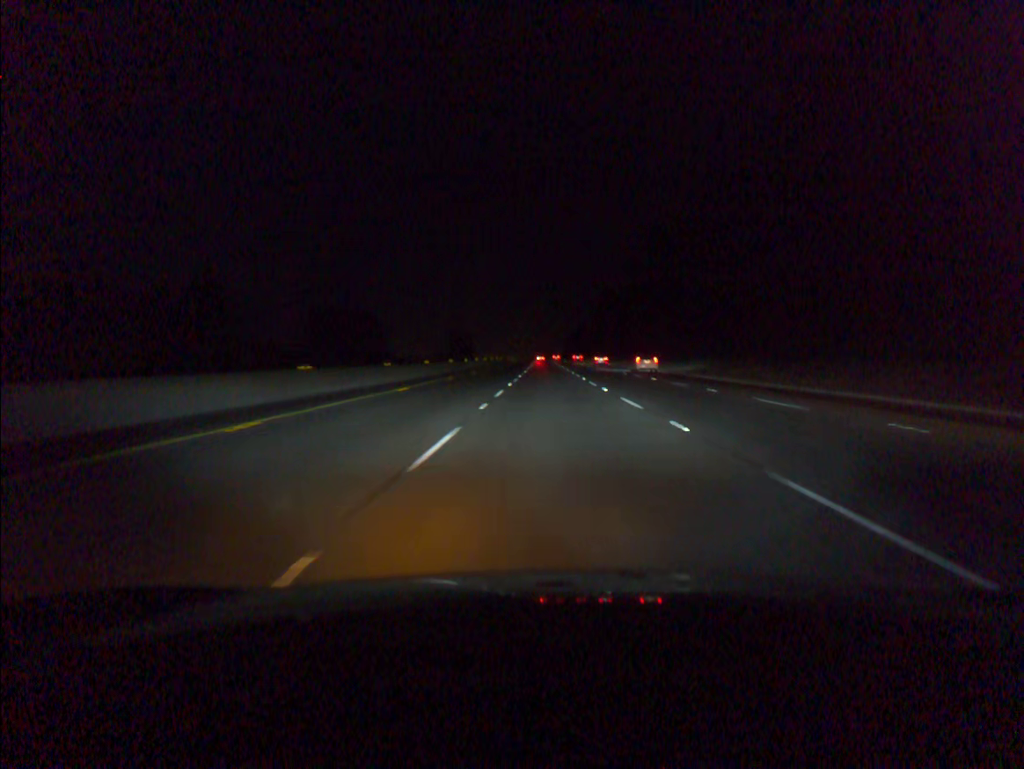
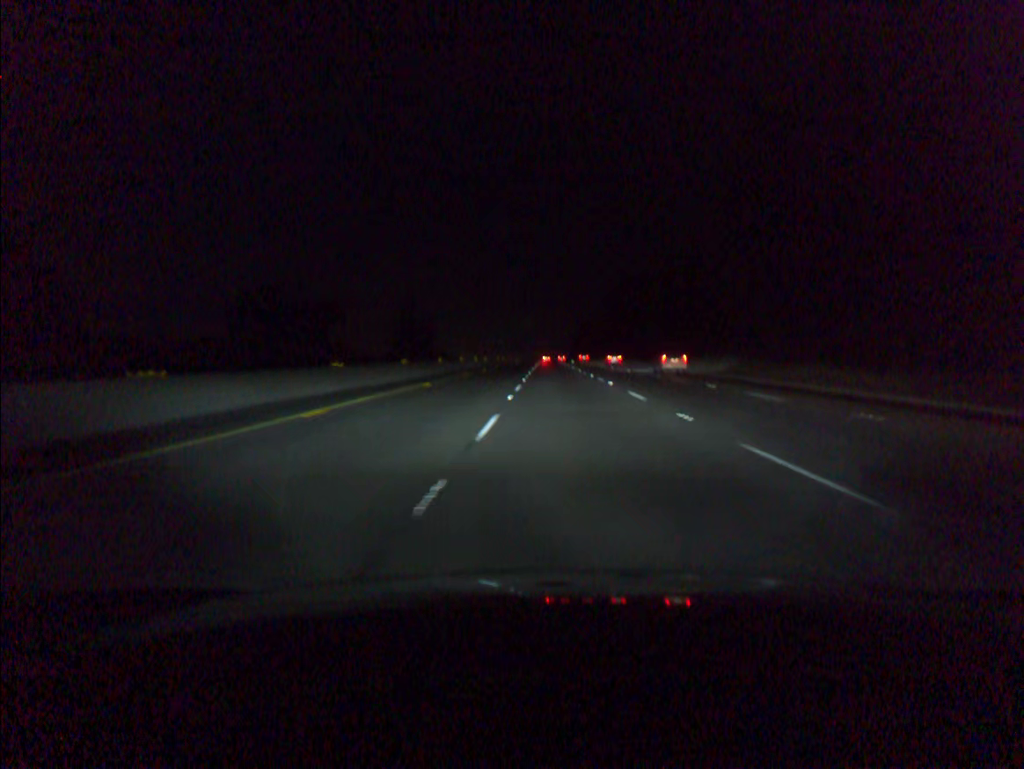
(-0.3, +55.8) m; 0°
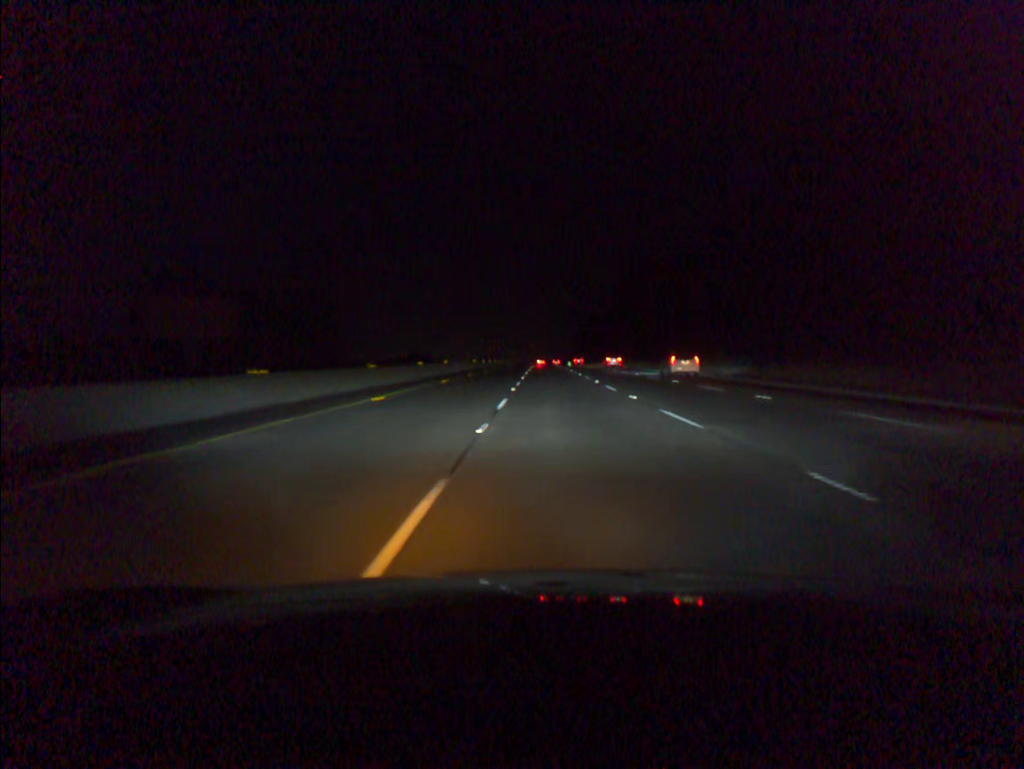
(+0.1, +37.2) m; 0°
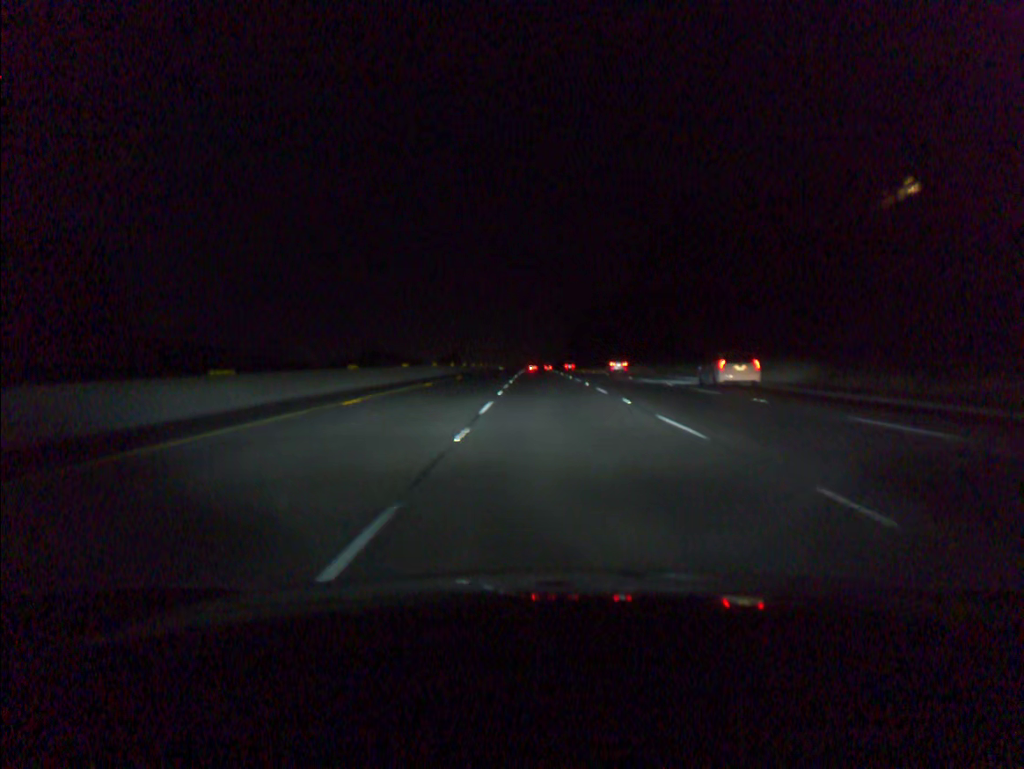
(0.0, +74.4) m; +1°
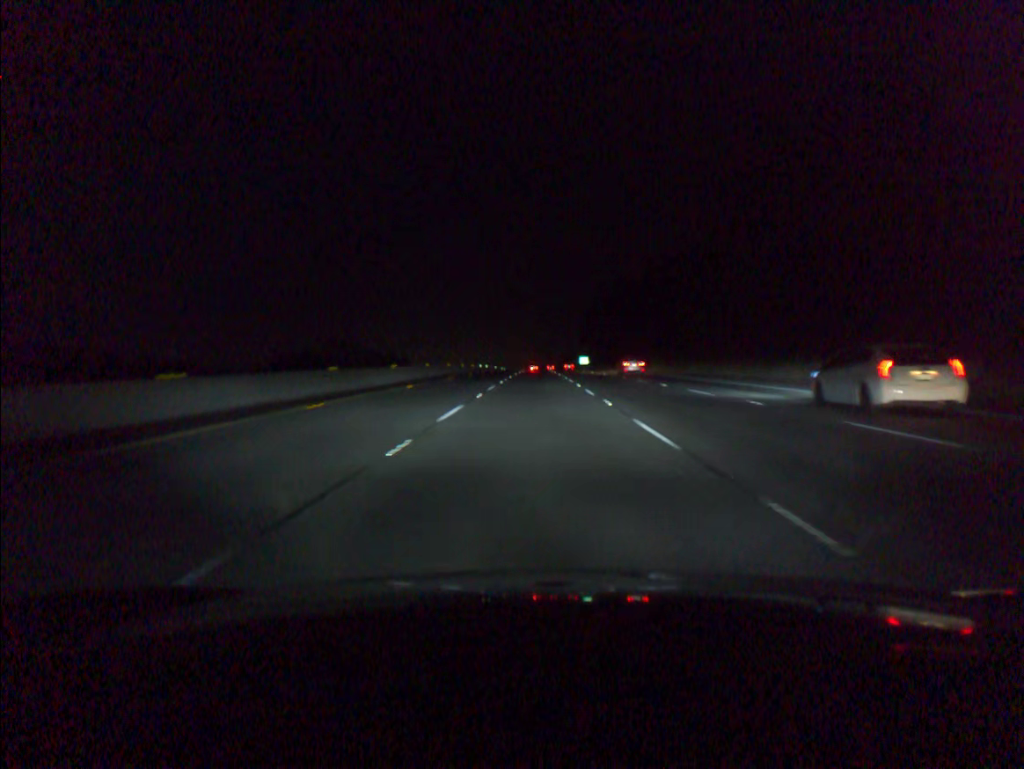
(-0.1, +74.6) m; 0°
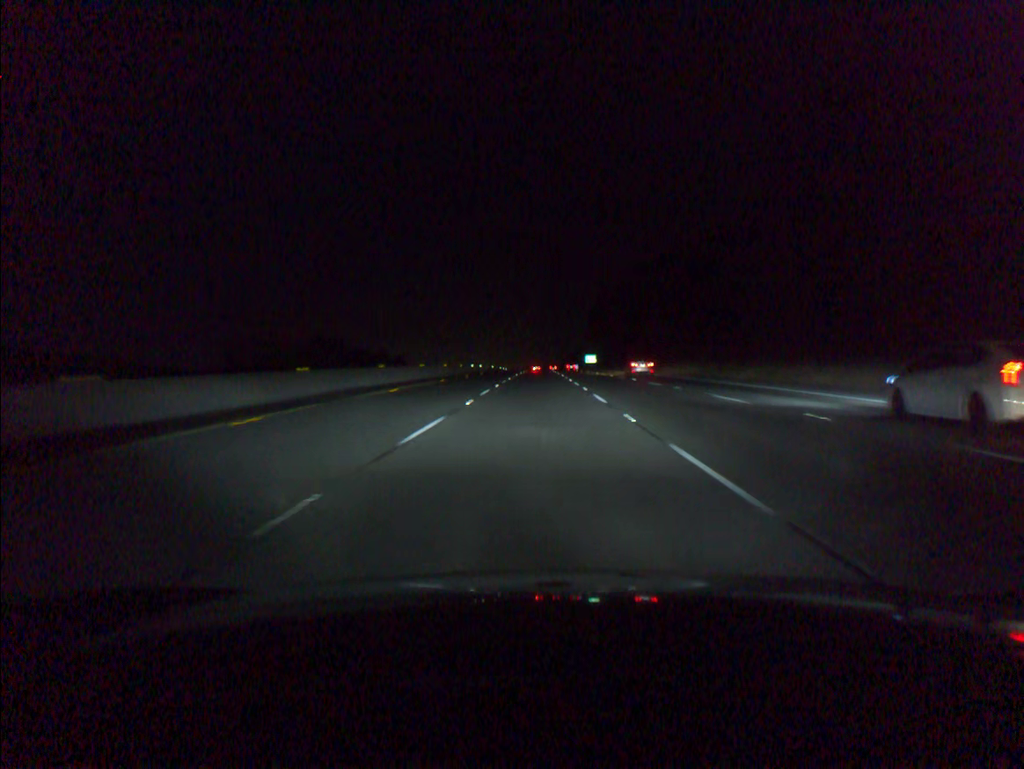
(0.0, +18.7) m; 0°
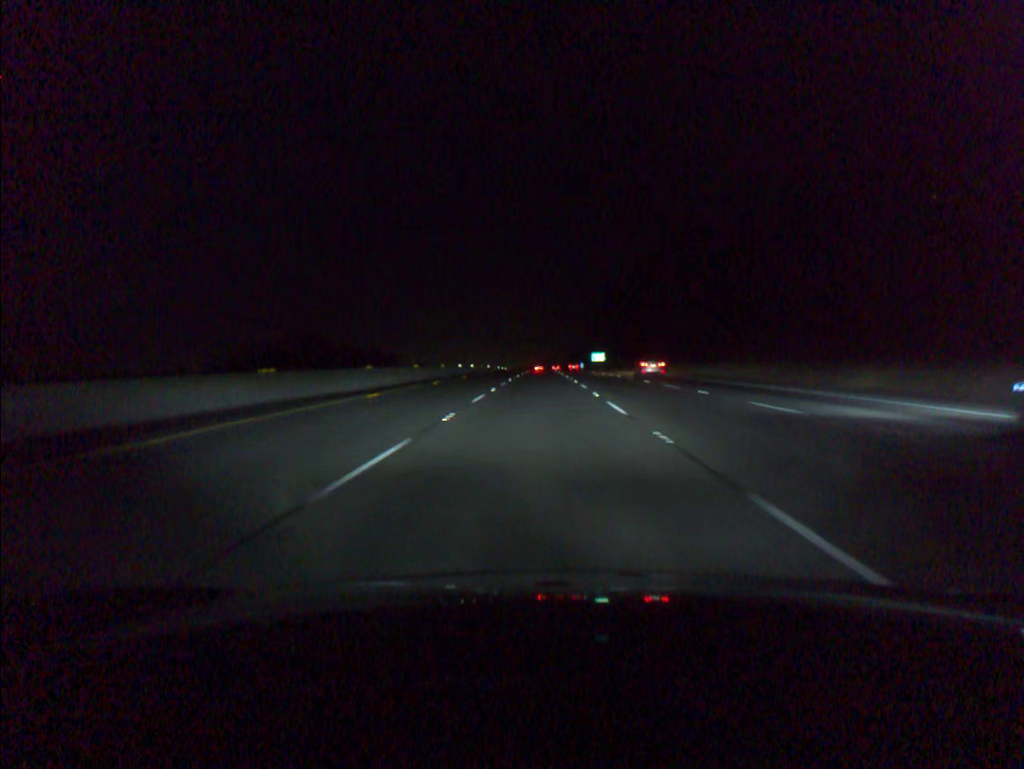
(0.0, +18.7) m; 0°
